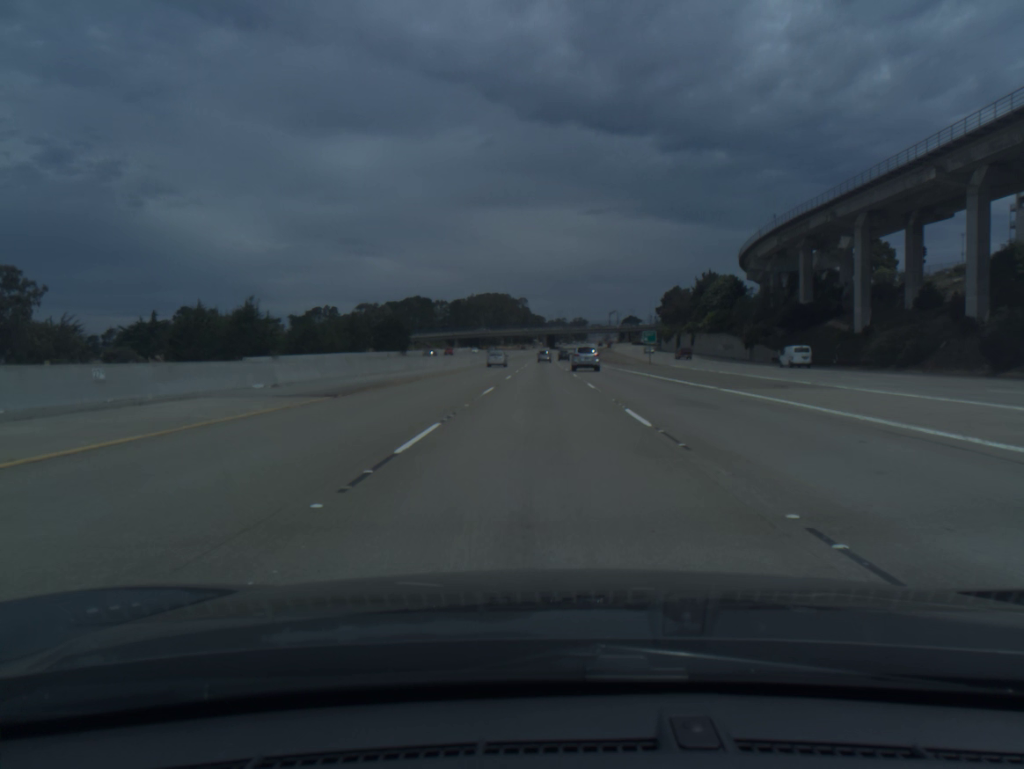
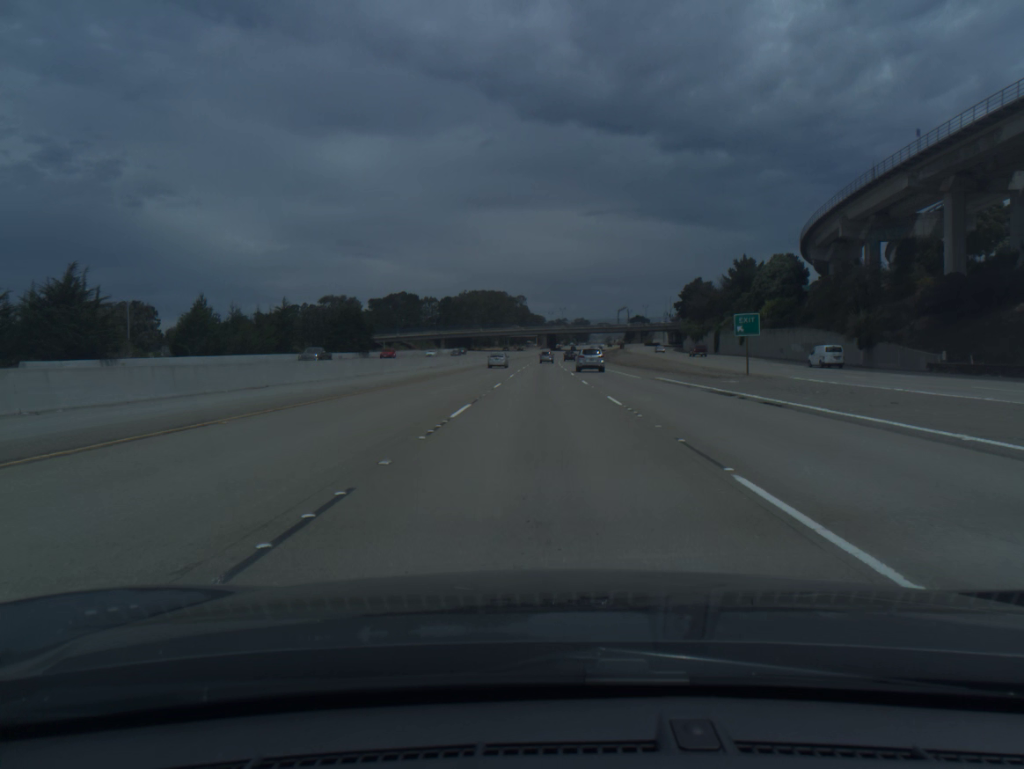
(0.0, +38.5) m; 0°
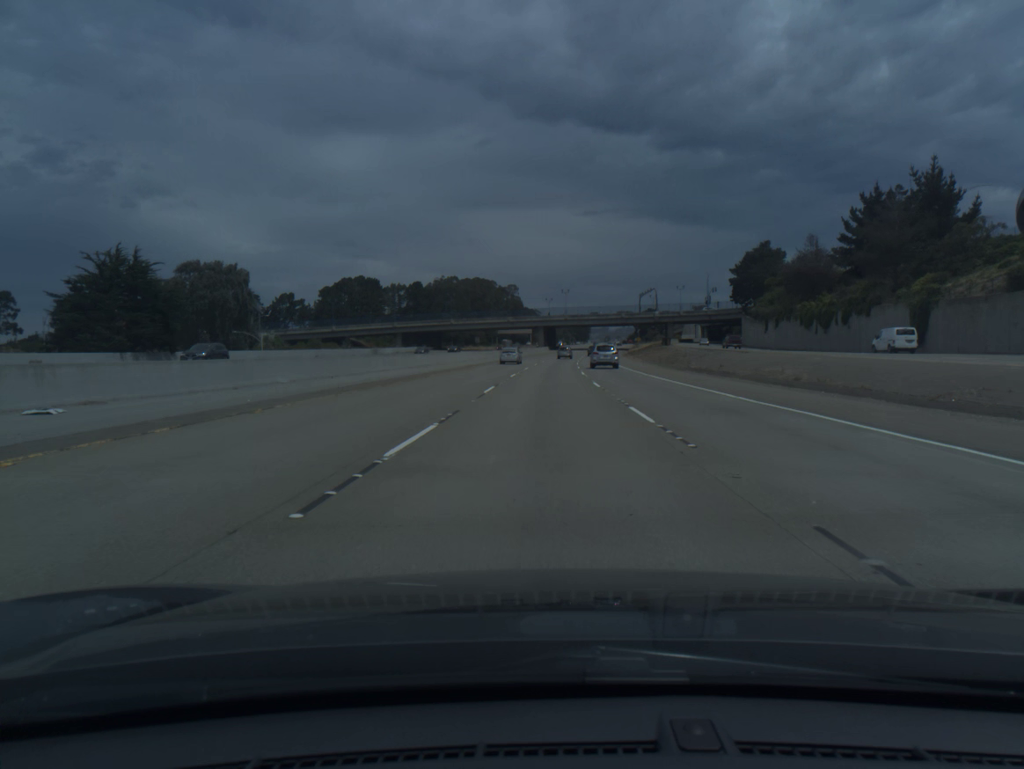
(+0.2, +78.1) m; 0°
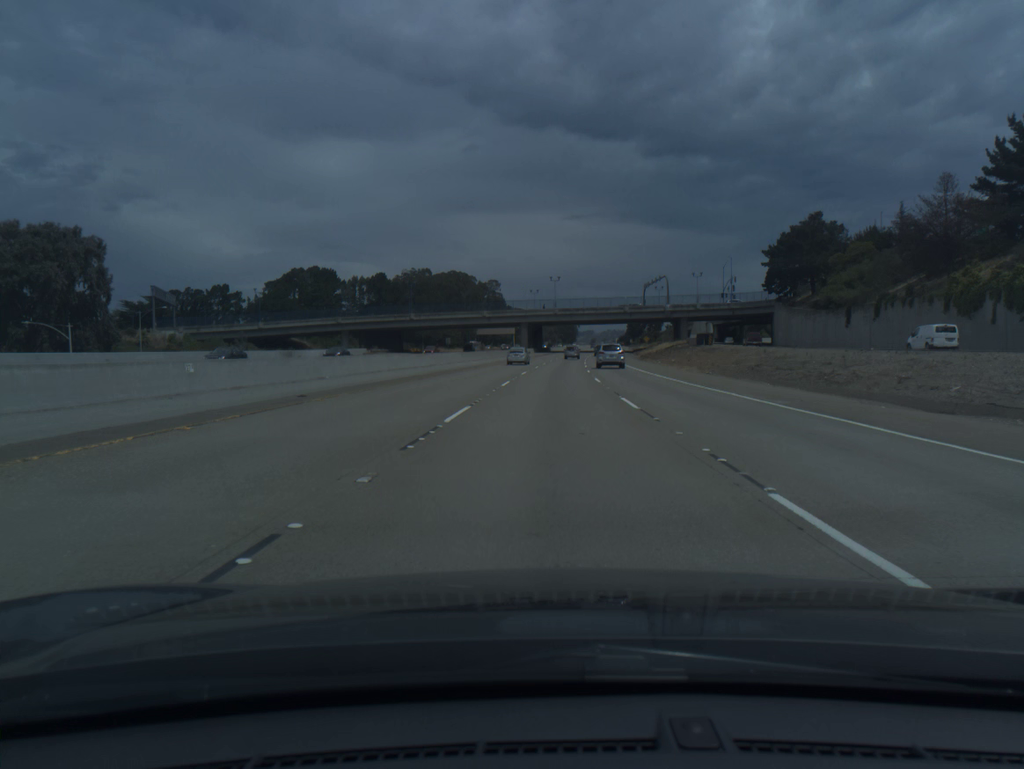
(+0.2, +39.4) m; +1°
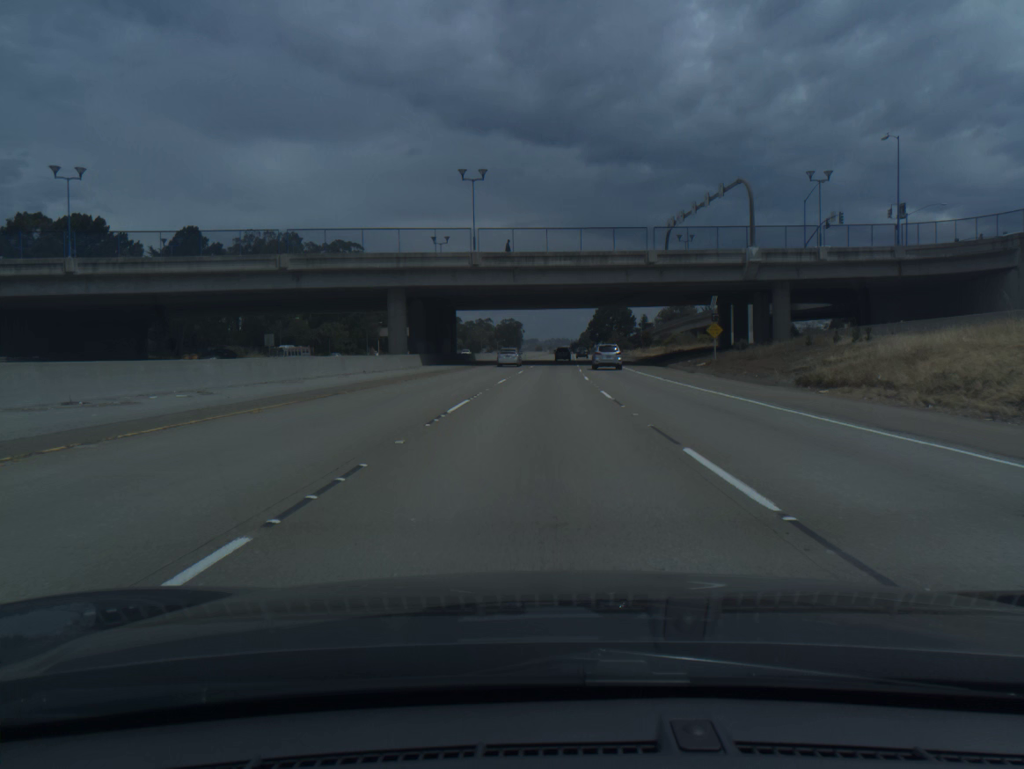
(+3.7, +98.2) m; +4°
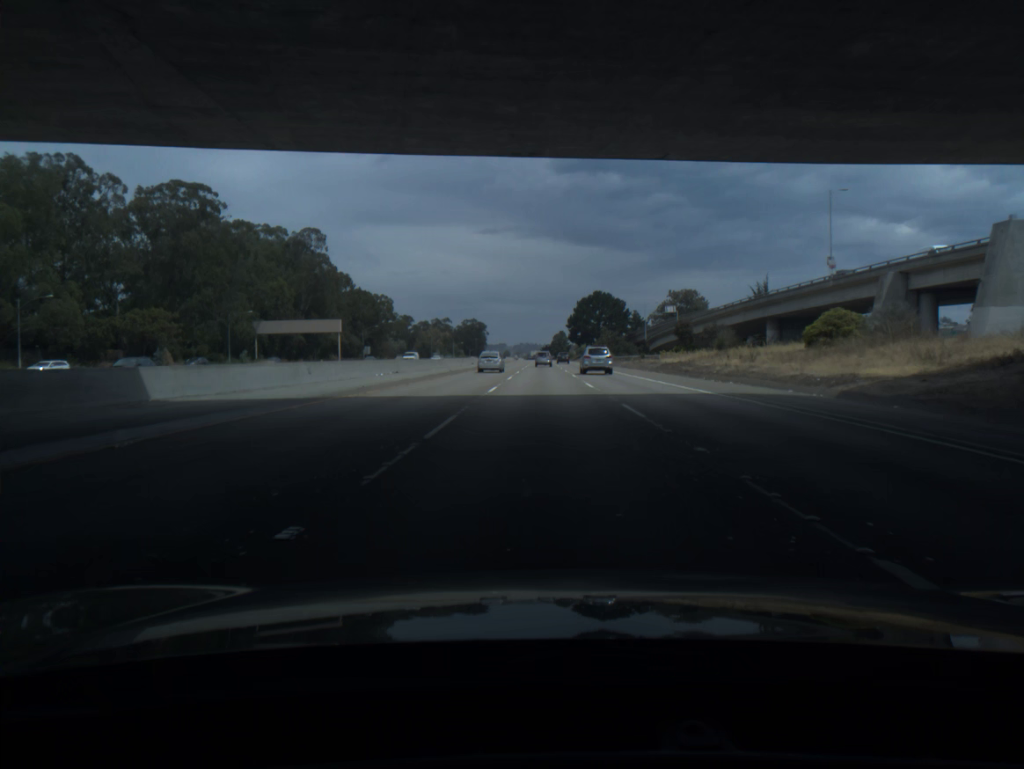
(+1.4, +78.1) m; +2°
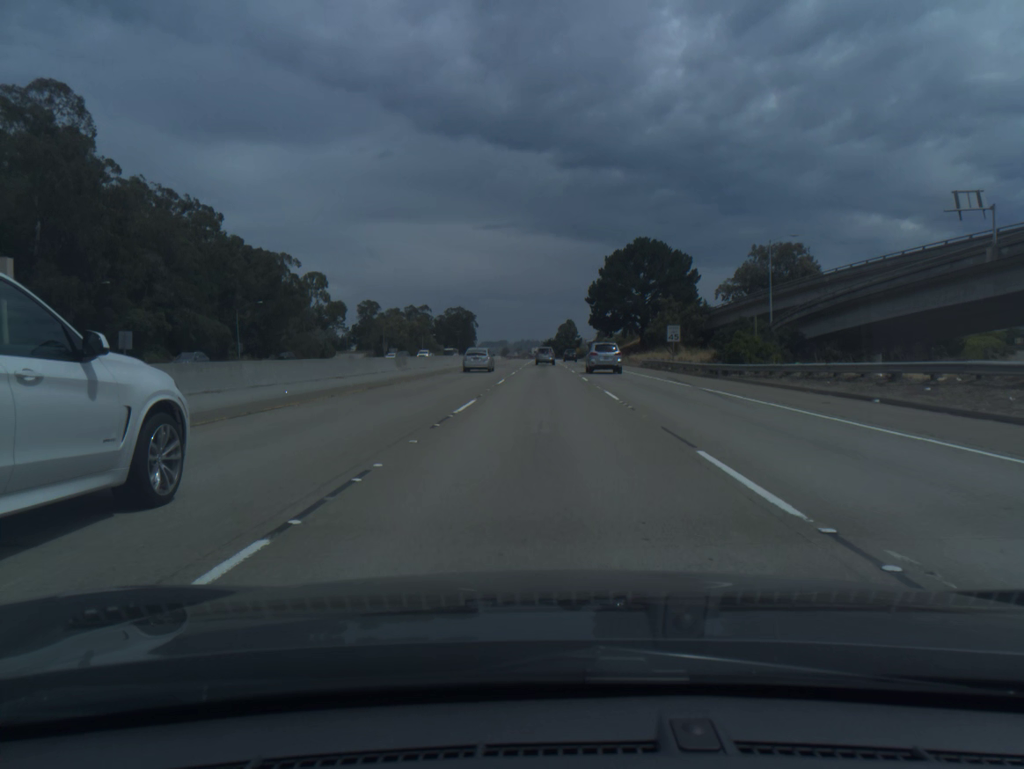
(+0.2, +96.9) m; 0°
